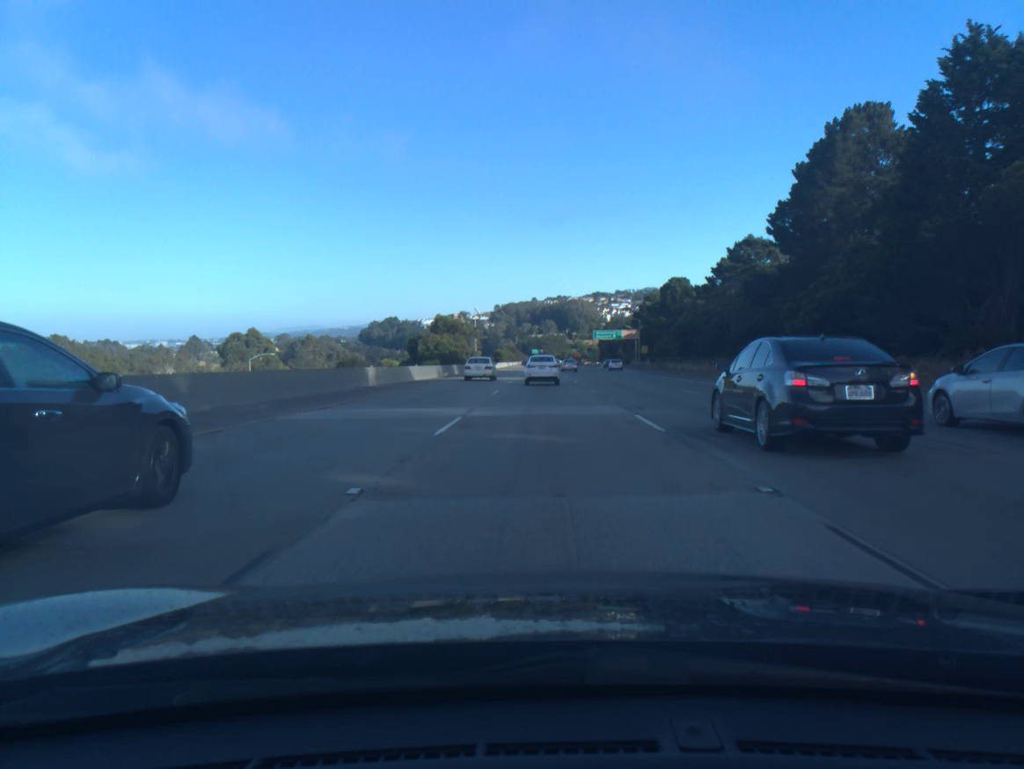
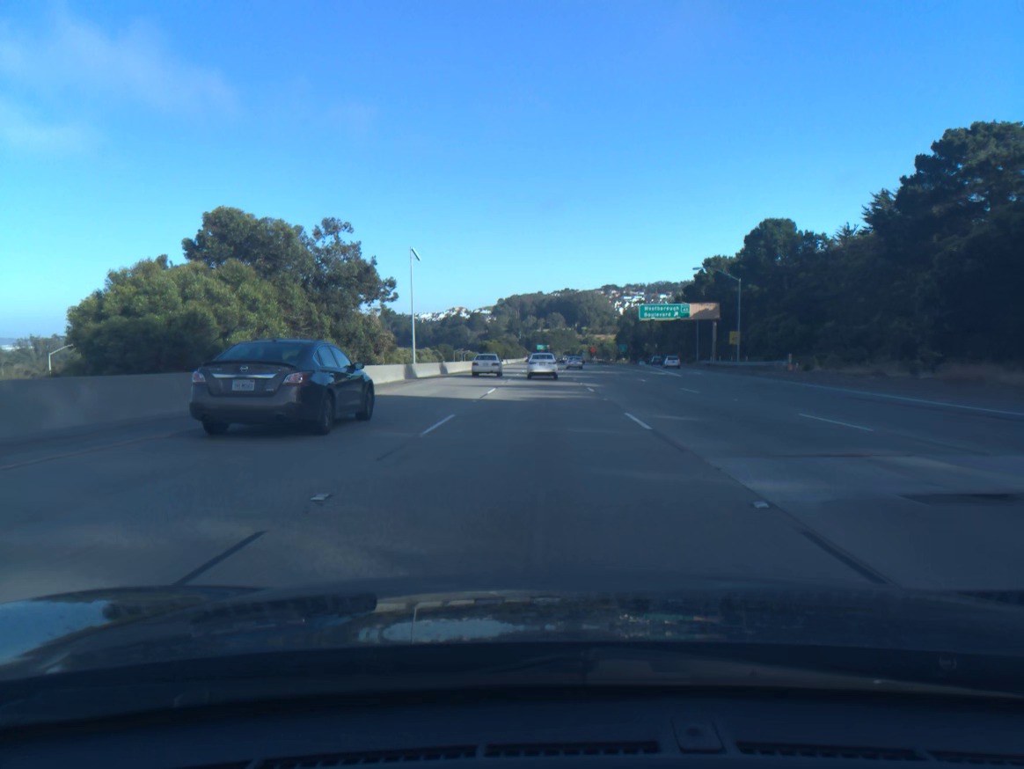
(0.0, +73.2) m; 0°
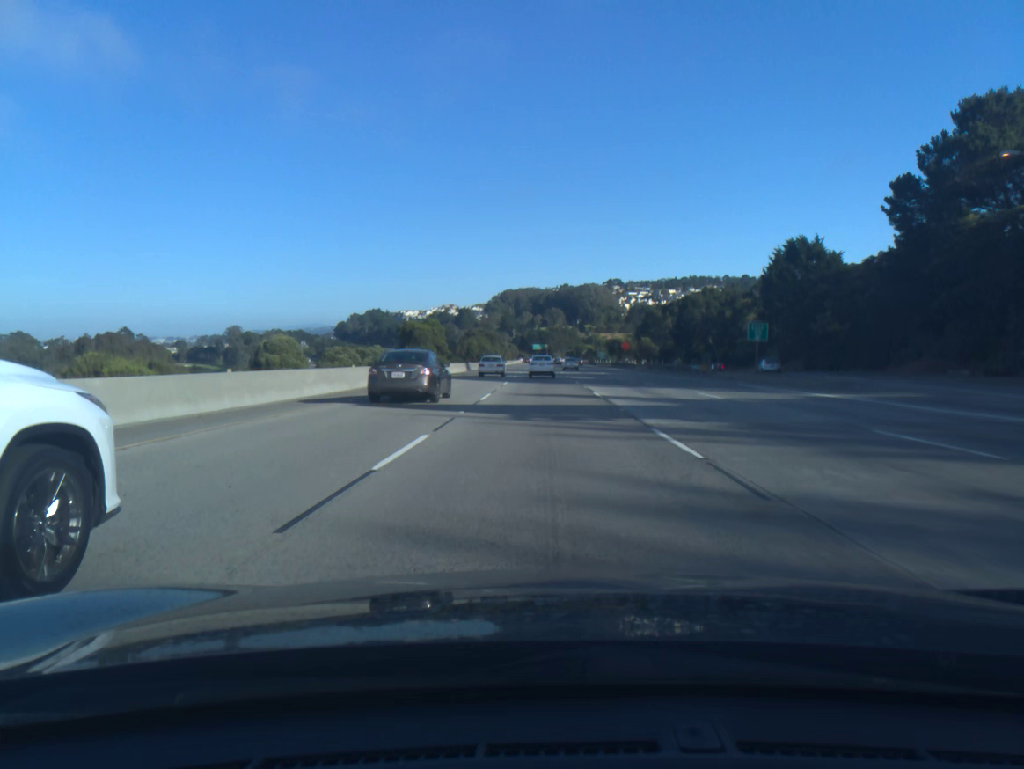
(0.0, +91.3) m; 0°
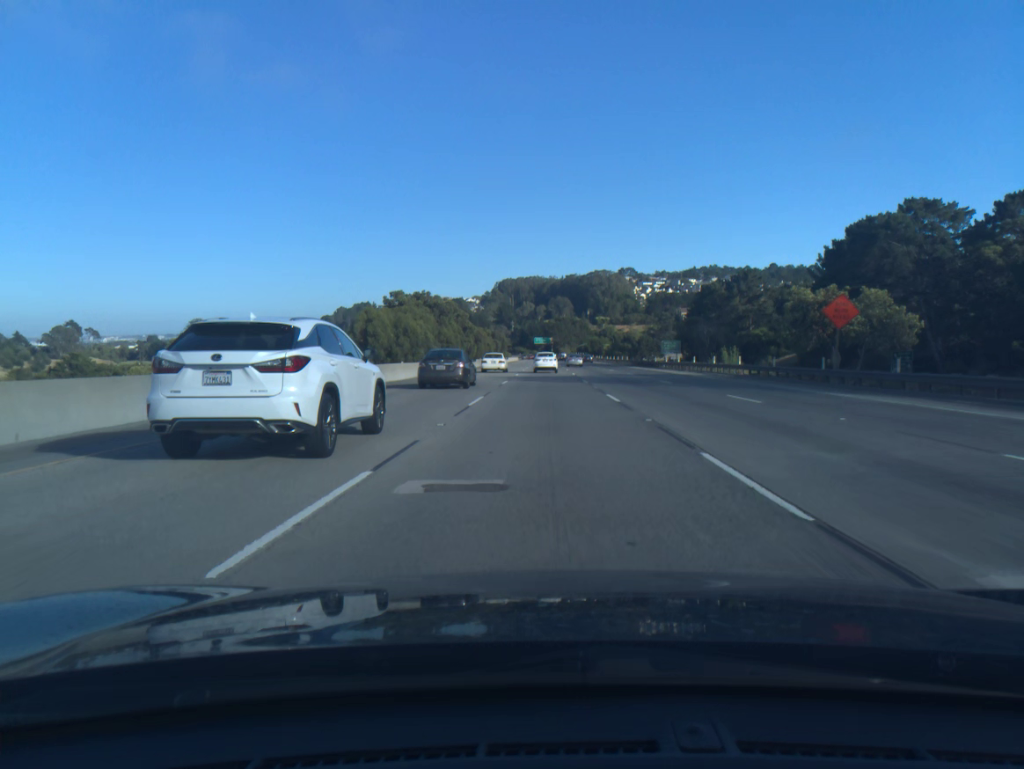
(-0.2, +91.3) m; 0°
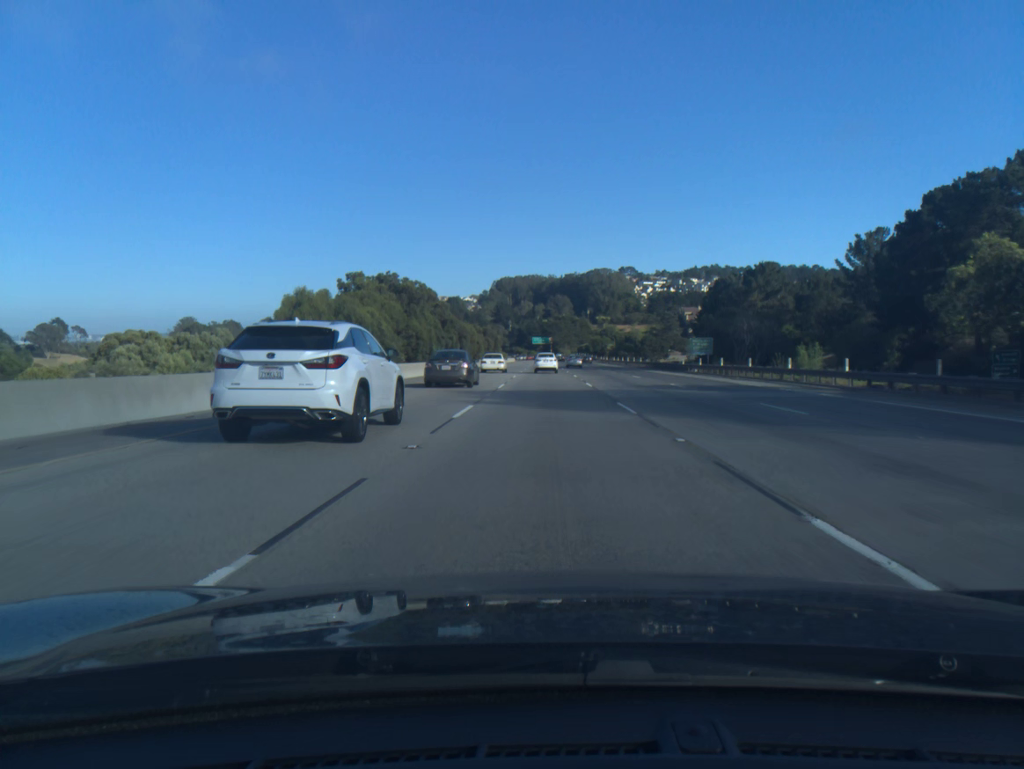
(0.0, +18.2) m; 0°
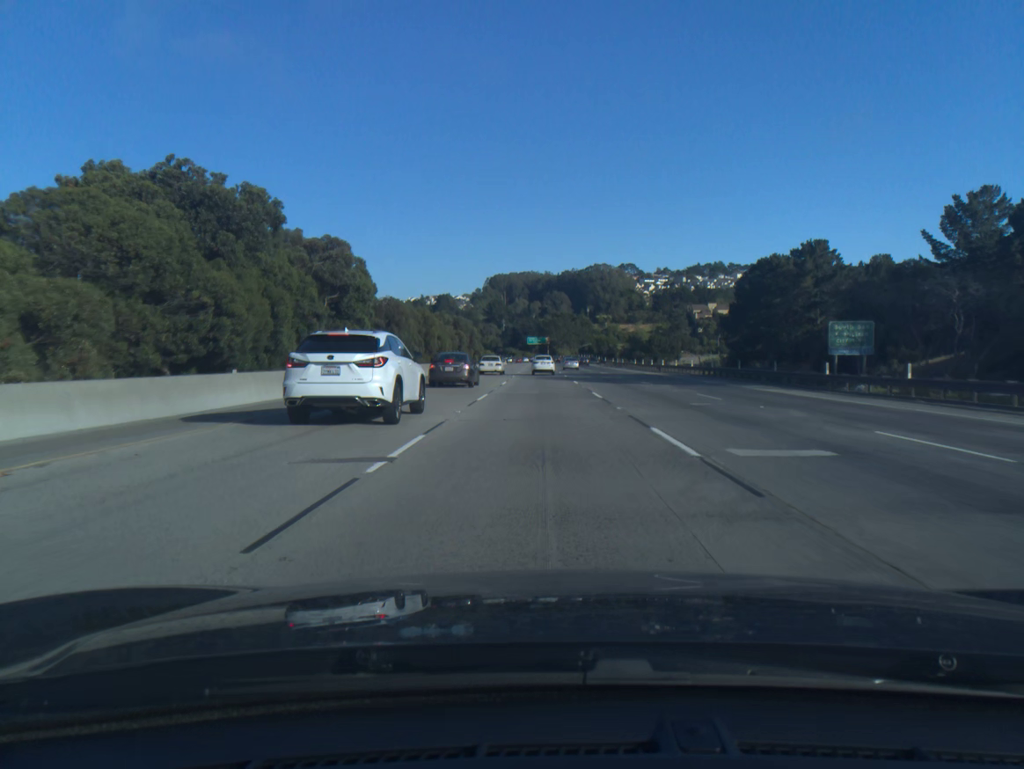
(+0.1, +36.5) m; 0°
